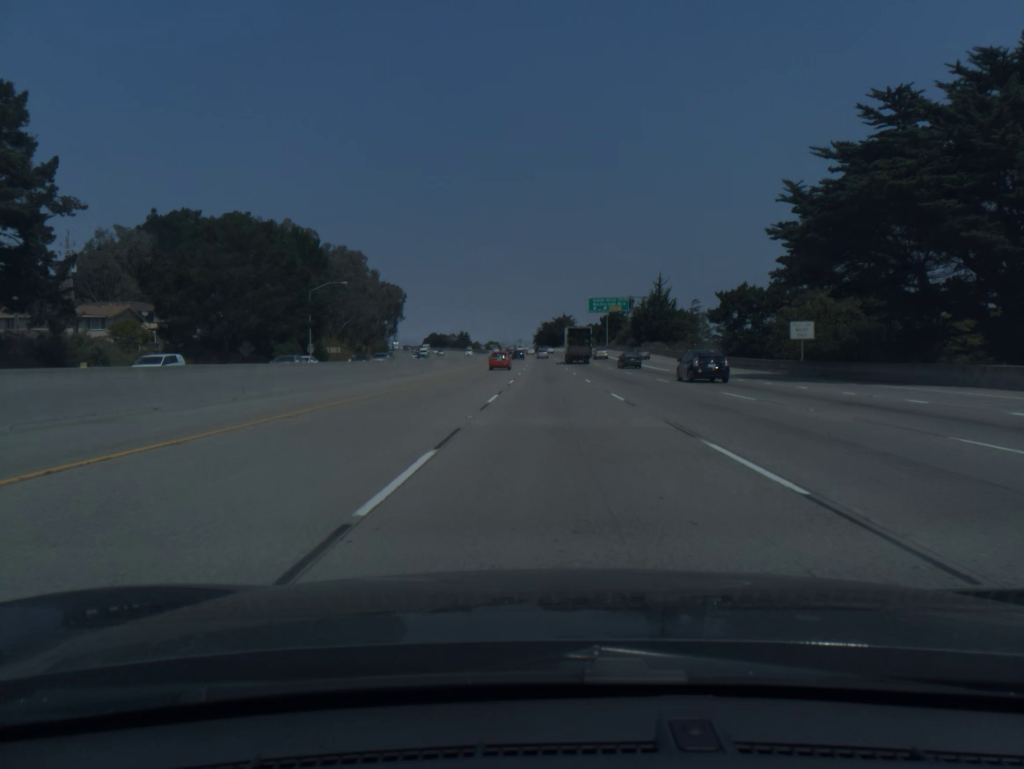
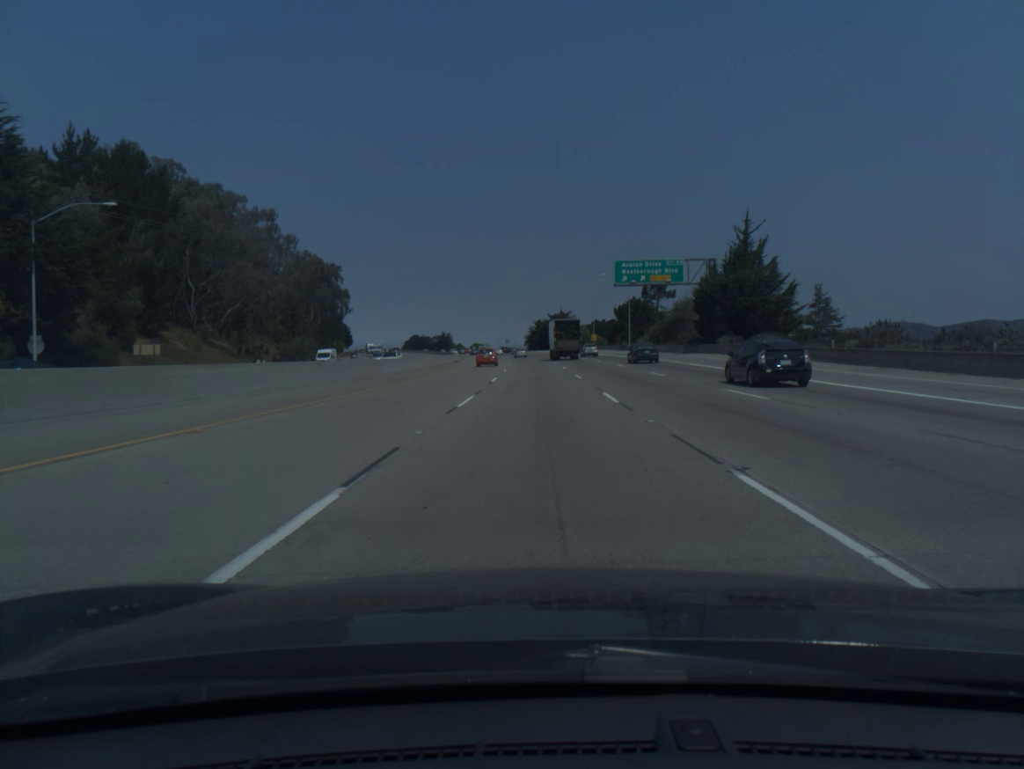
(+0.3, +61.5) m; +1°
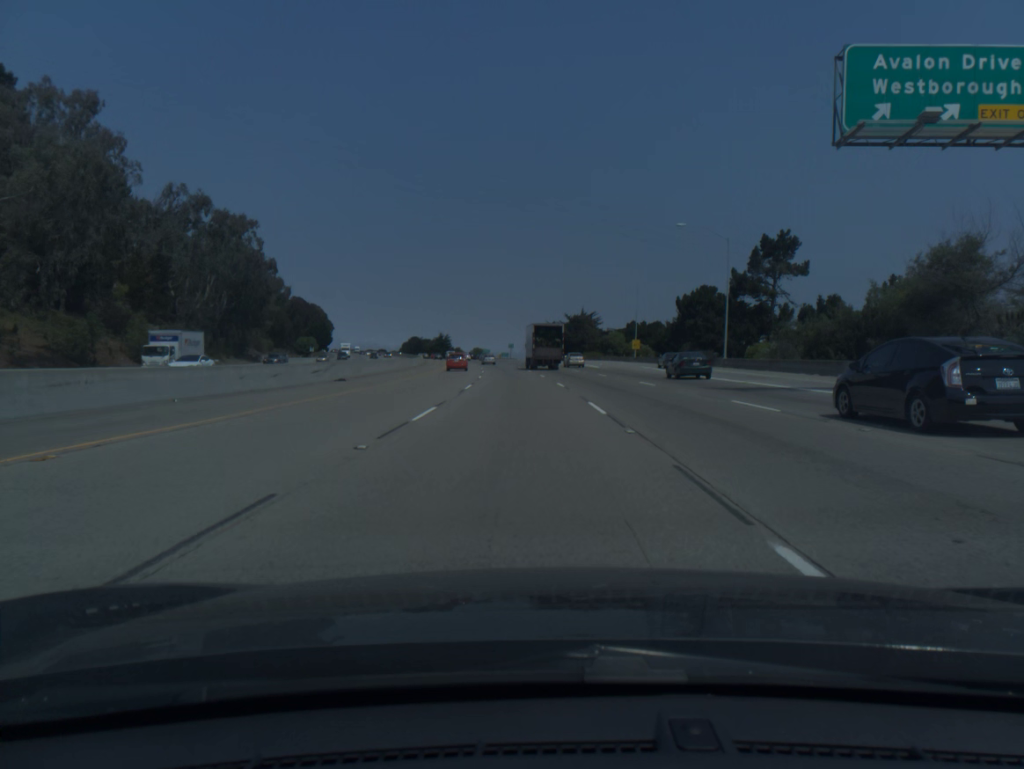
(-0.3, +61.1) m; -1°
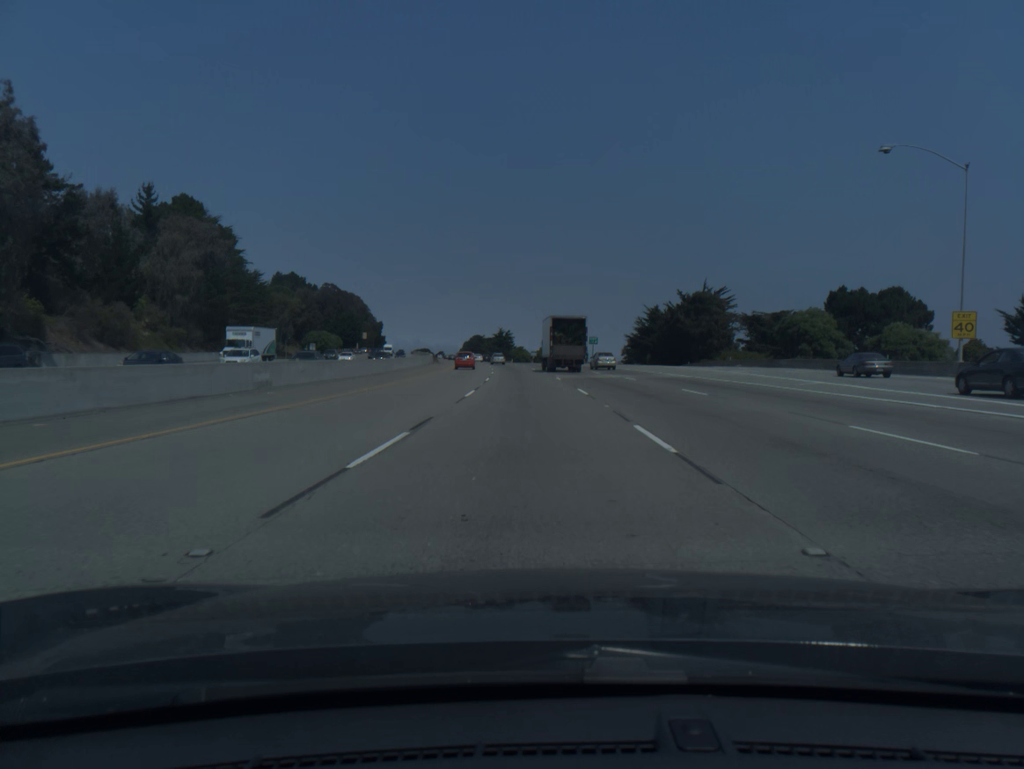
(-3.7, +79.1) m; -5°
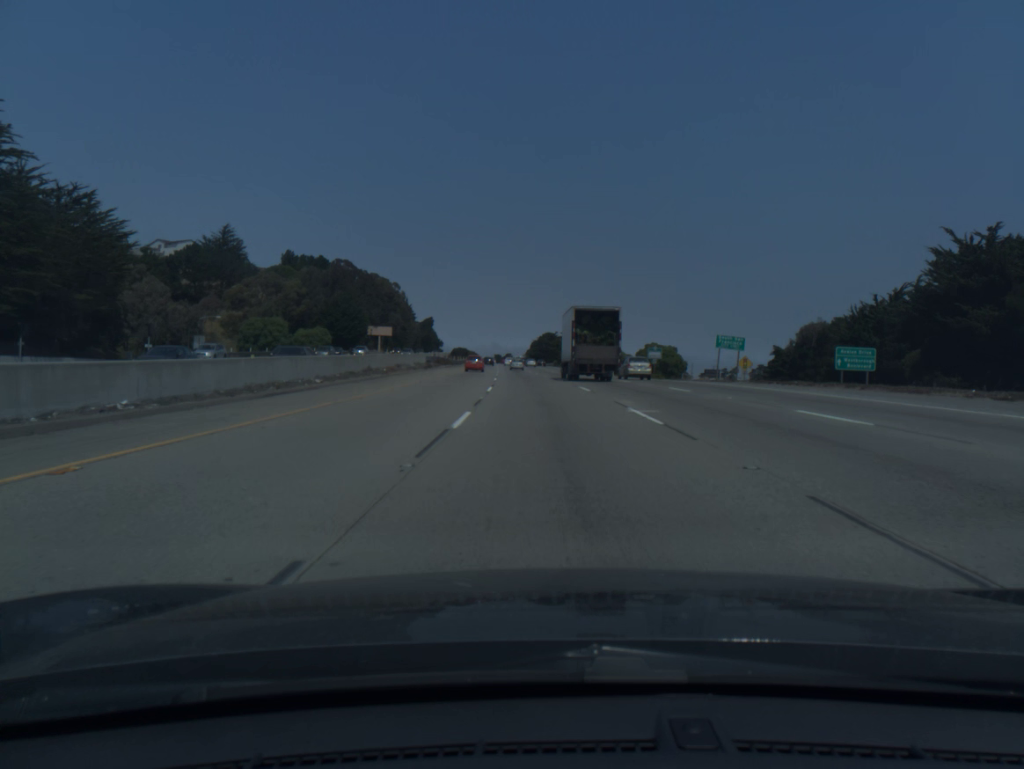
(-5.1, +97.3) m; -5°
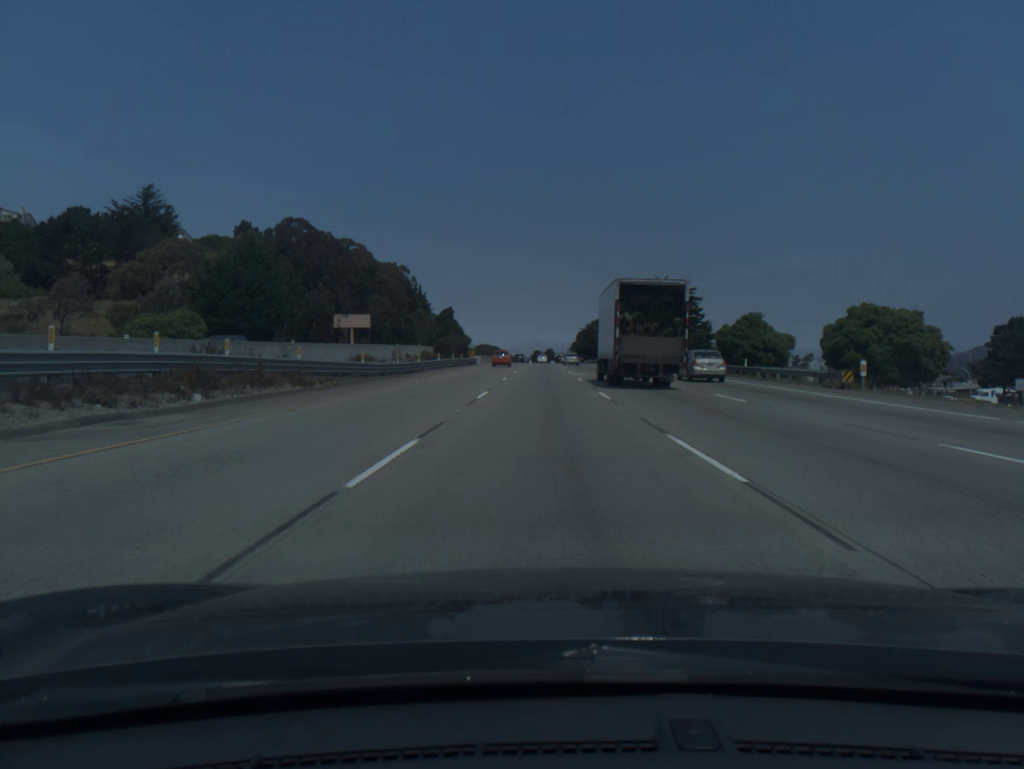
(-2.5, +79.5) m; -3°
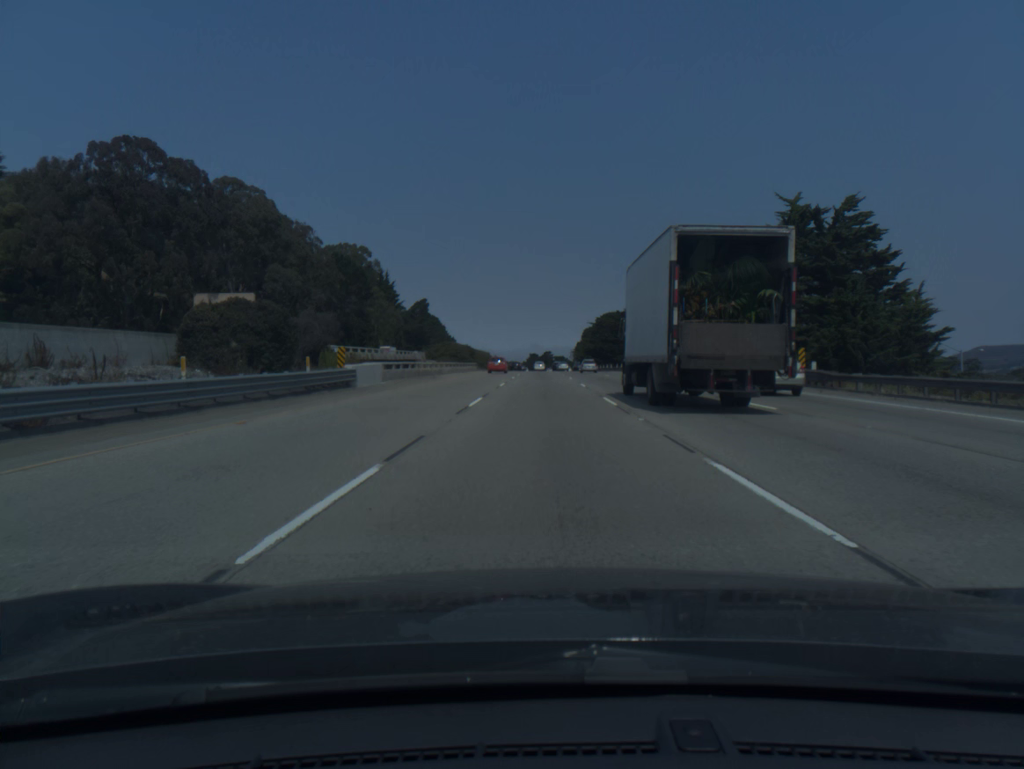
(-0.1, +60.8) m; 0°
